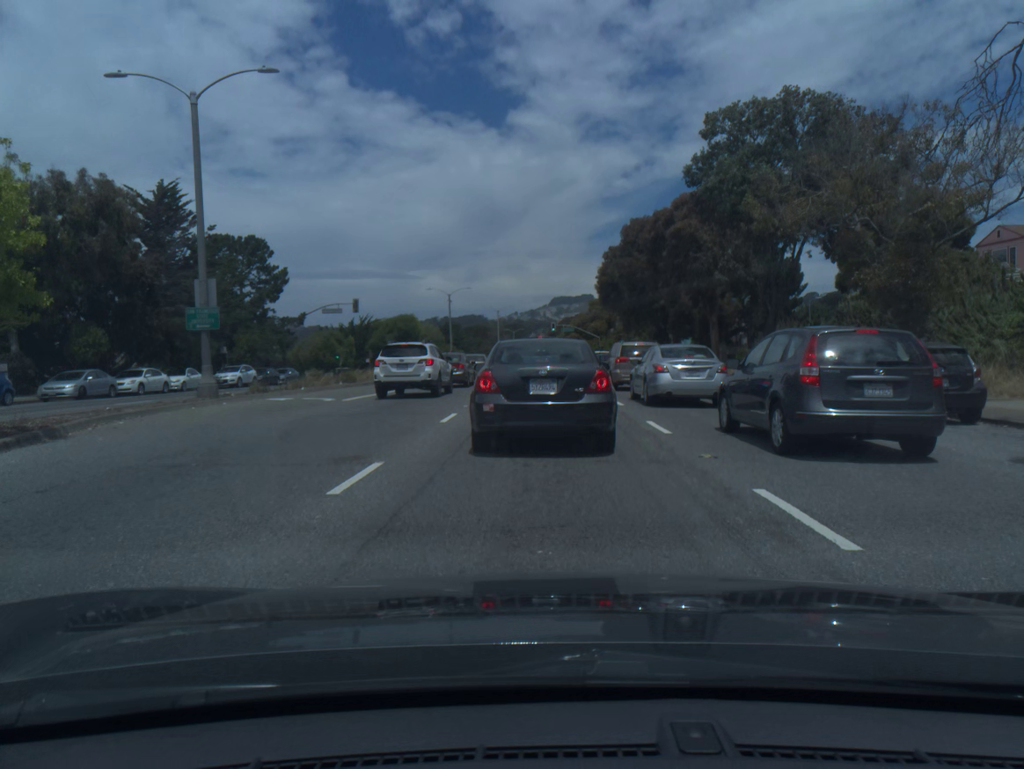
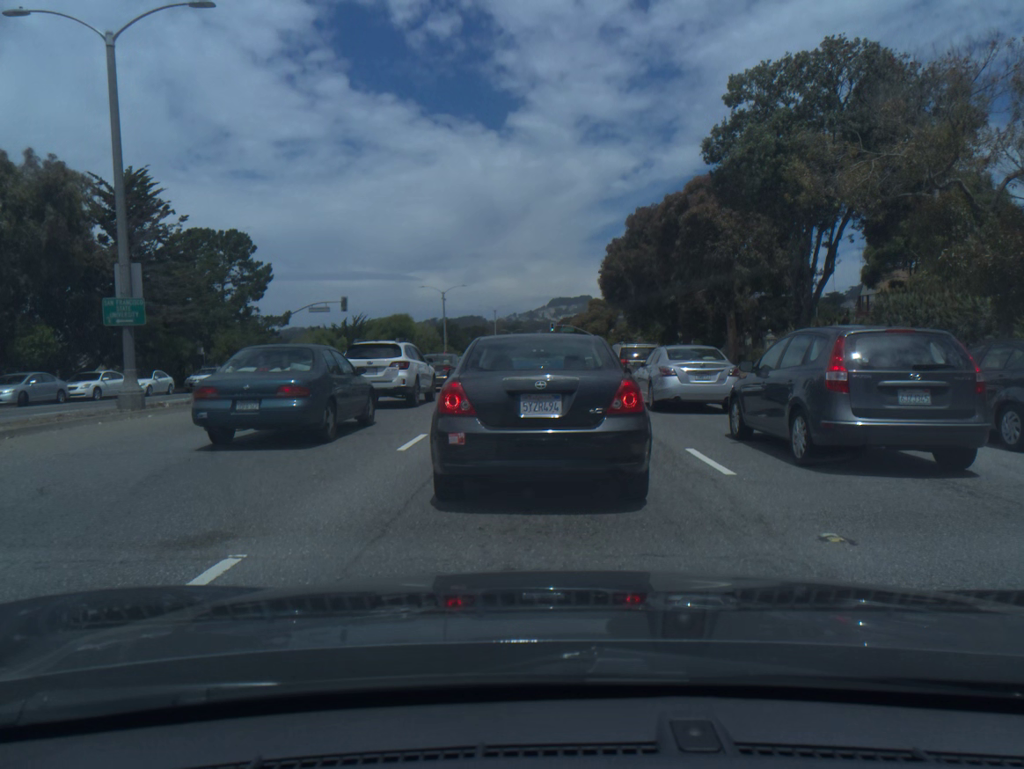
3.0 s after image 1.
(0.0, +4.1) m; 0°
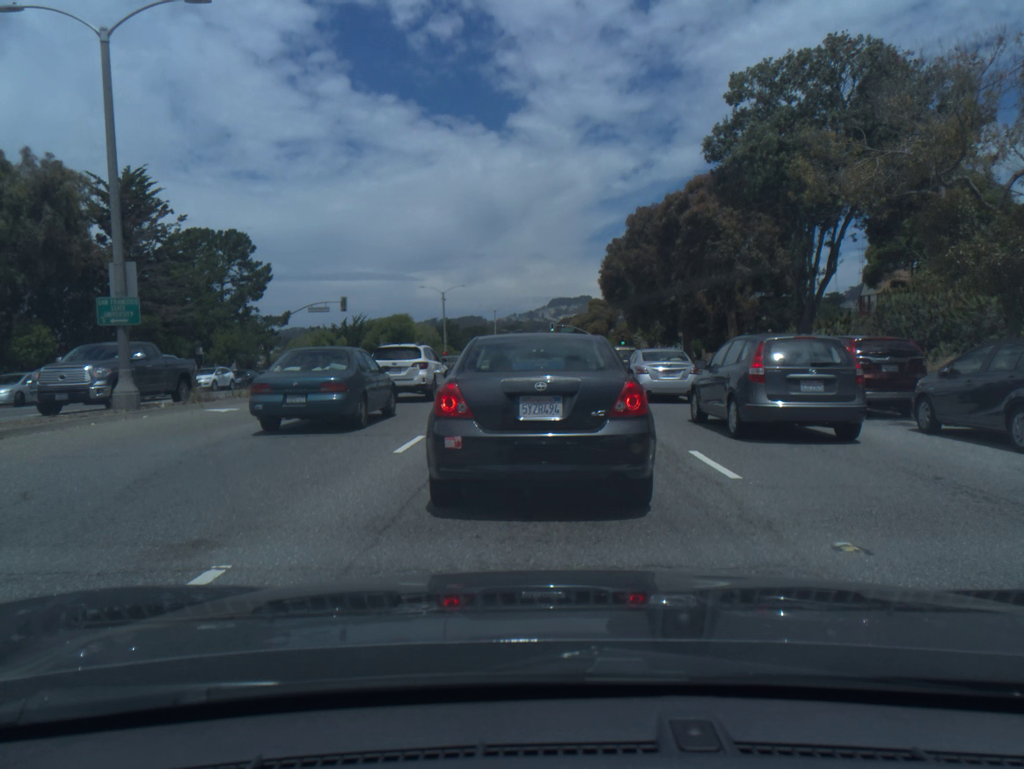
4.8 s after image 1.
(0.0, +0.2) m; 0°
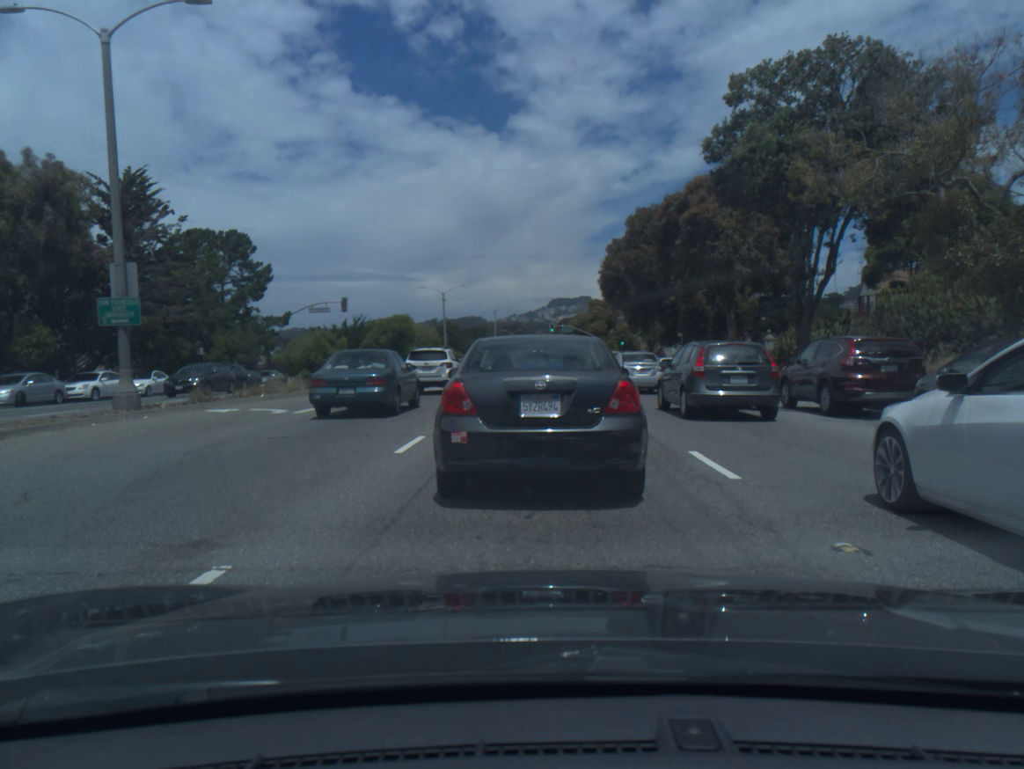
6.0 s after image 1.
(0.0, 0.0) m; 0°
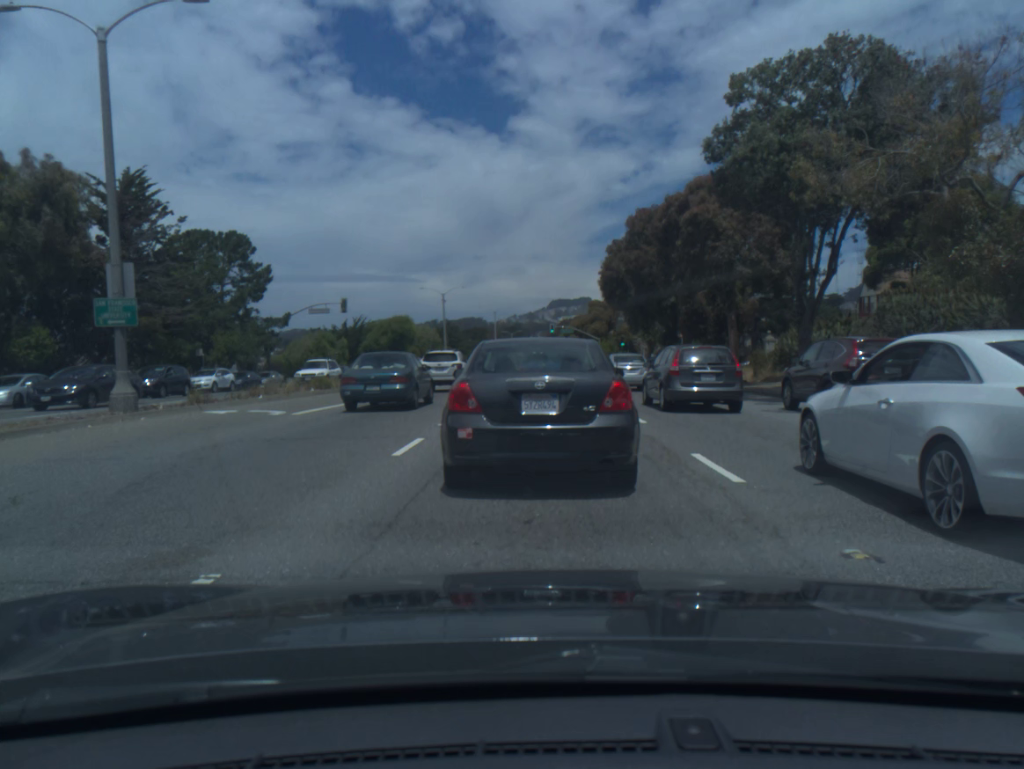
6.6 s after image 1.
(0.0, +0.1) m; 0°
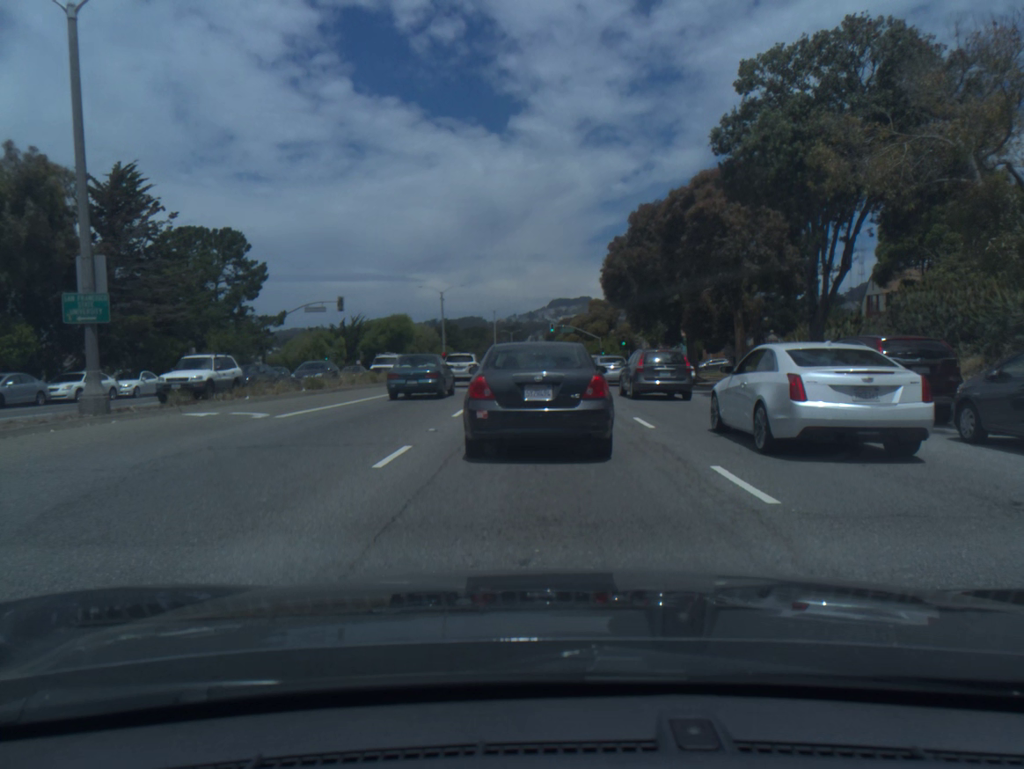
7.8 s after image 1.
(0.0, +1.1) m; 0°
